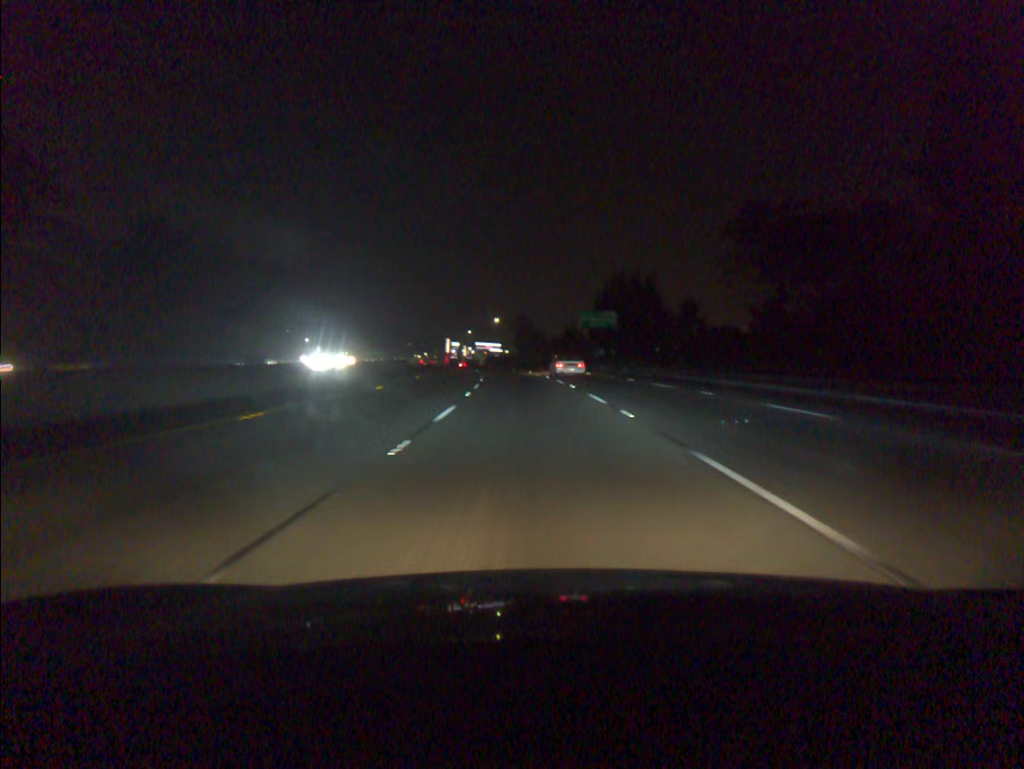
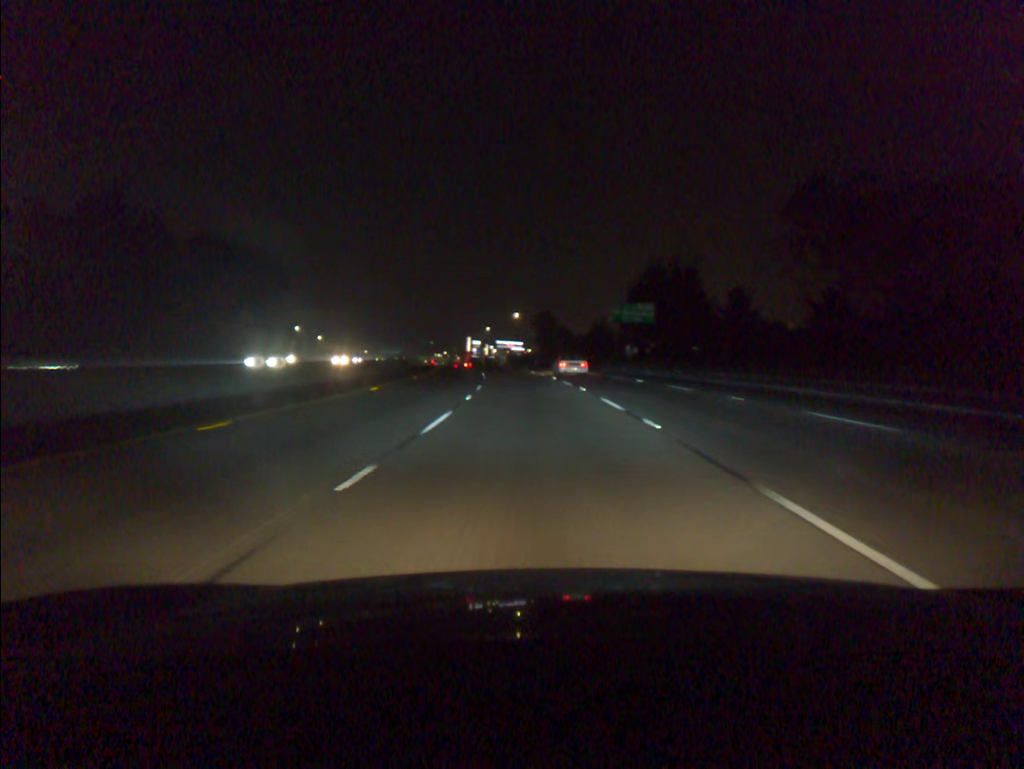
(-0.3, +16.9) m; -2°
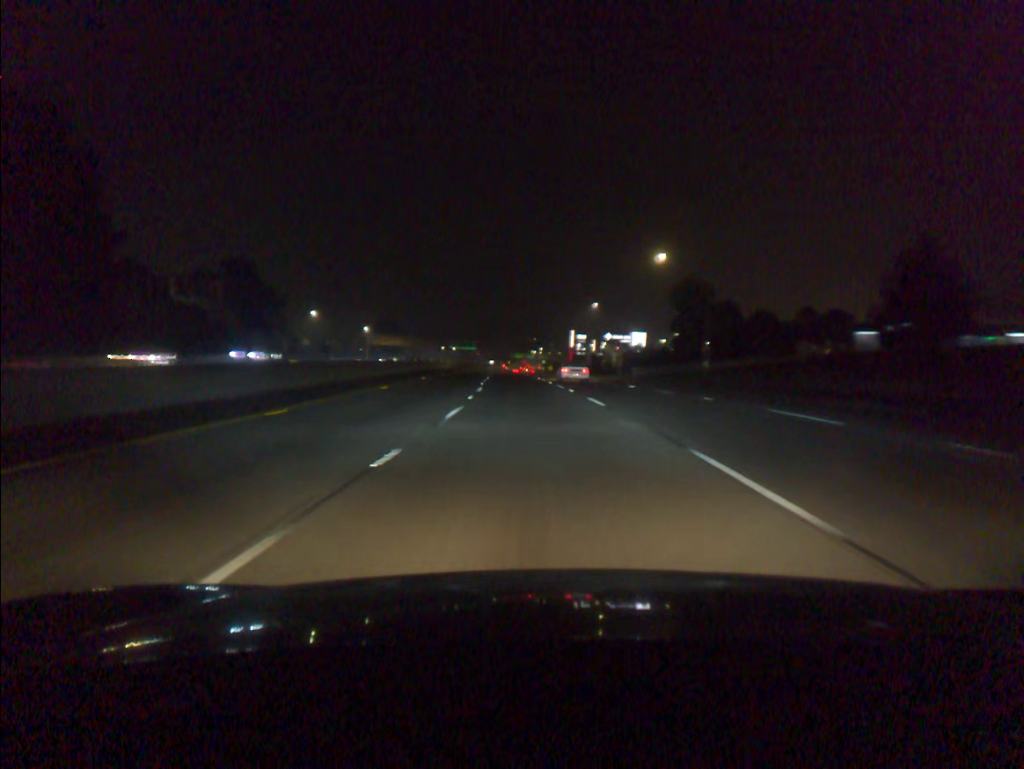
(-5.7, +84.2) m; -8°
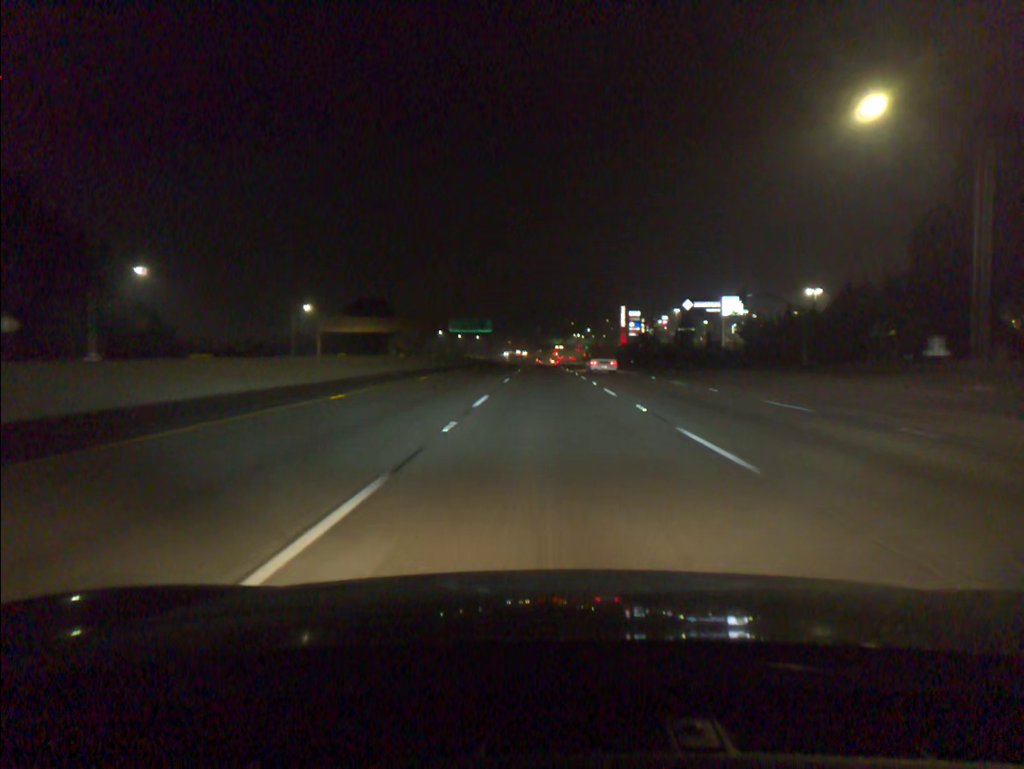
(-3.5, +84.6) m; -3°
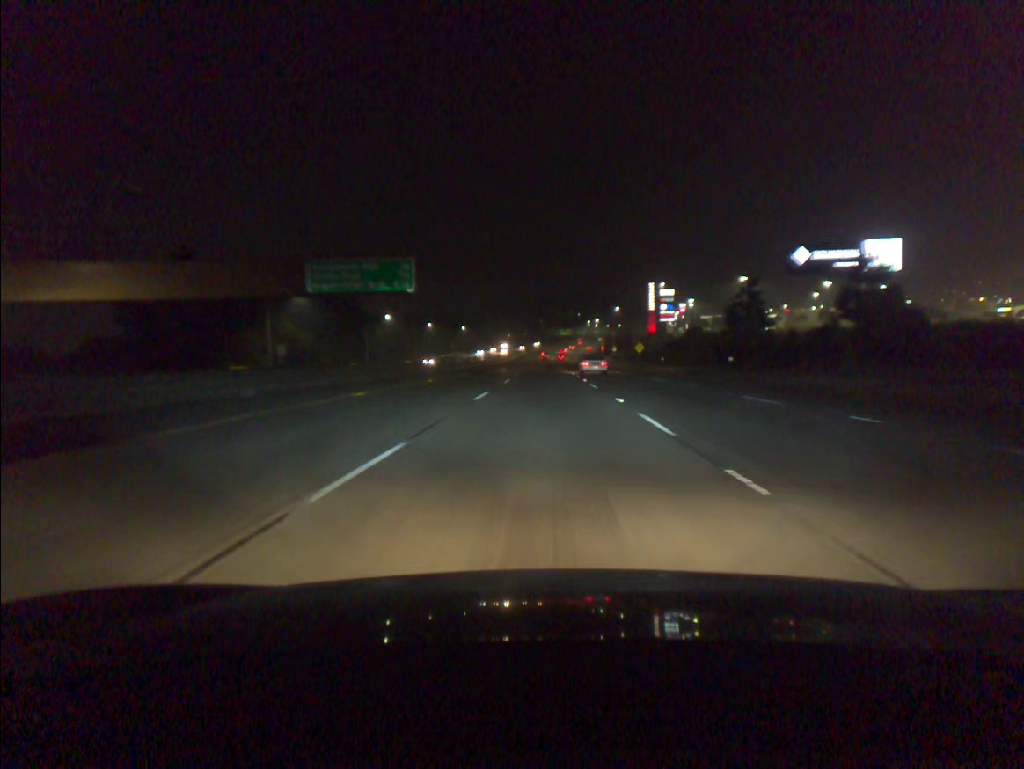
(+0.2, +84.4) m; 0°
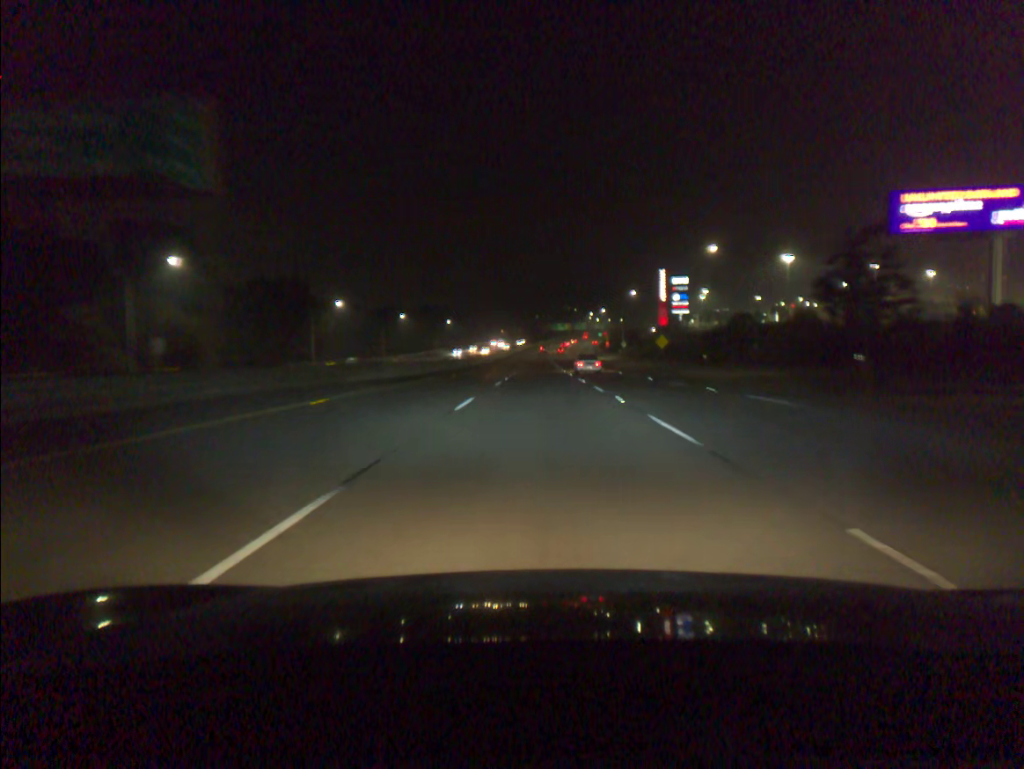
(+0.1, +33.7) m; 0°
